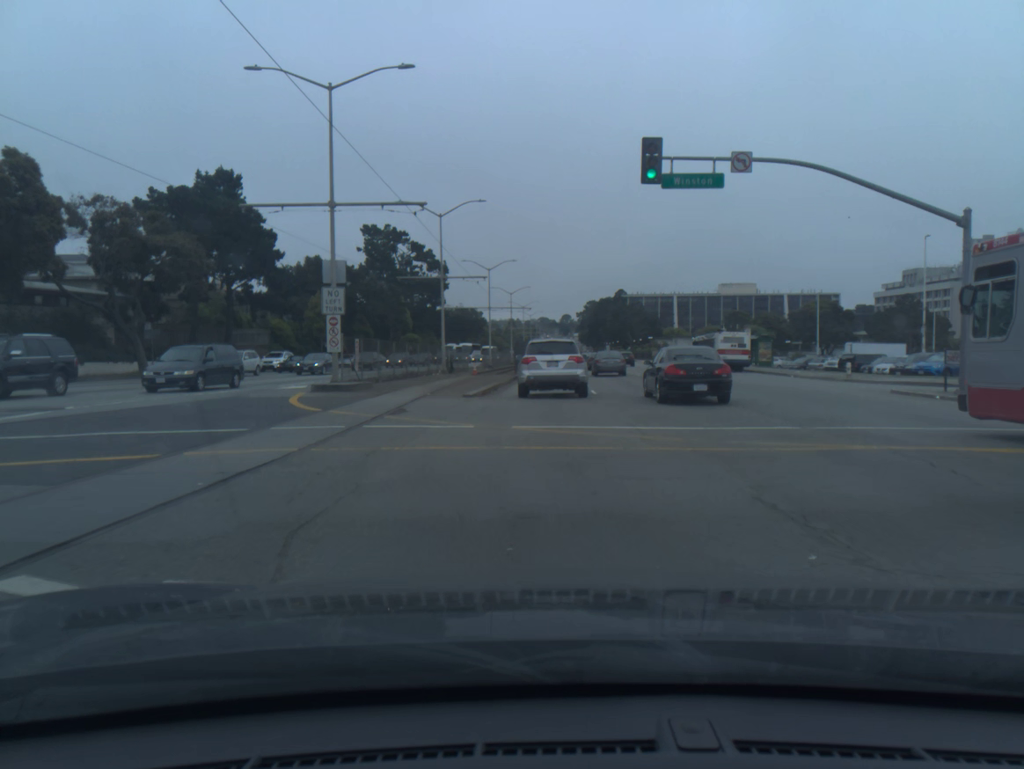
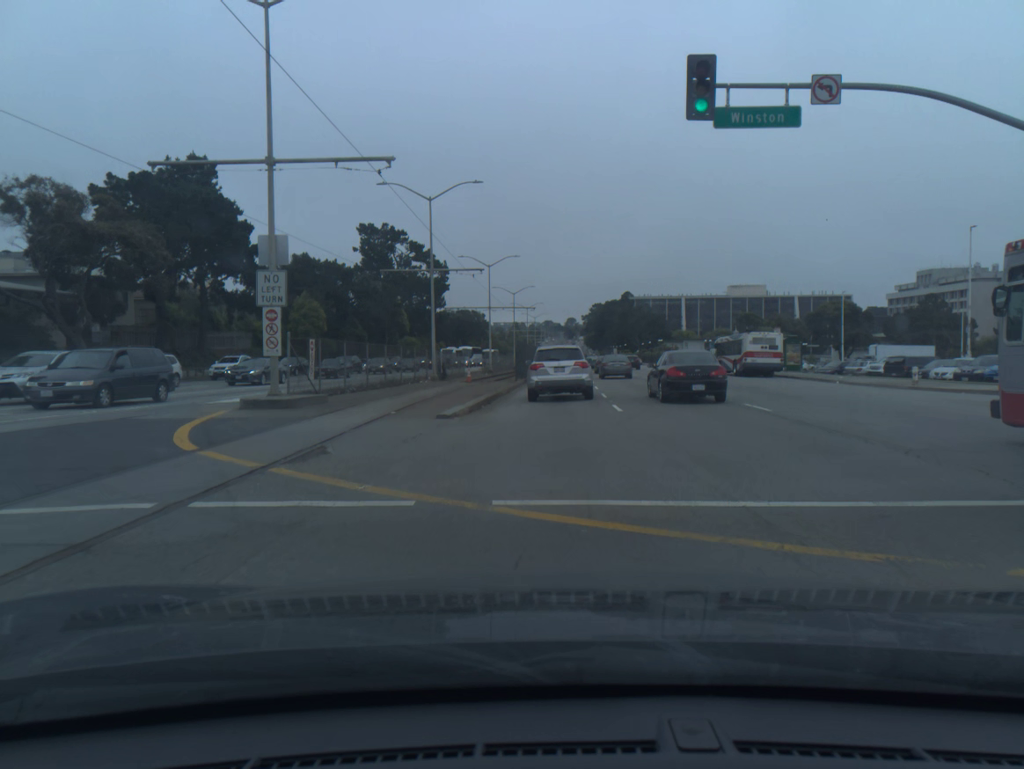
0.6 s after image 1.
(0.0, +6.4) m; 0°
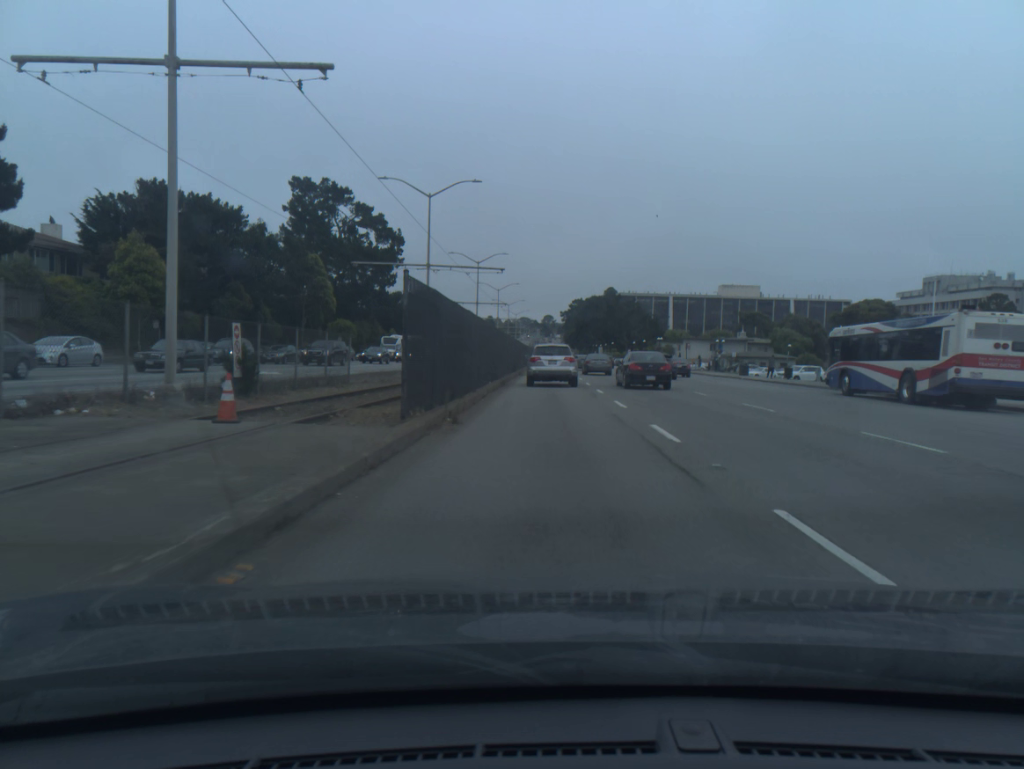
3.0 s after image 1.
(+0.3, +29.0) m; +2°
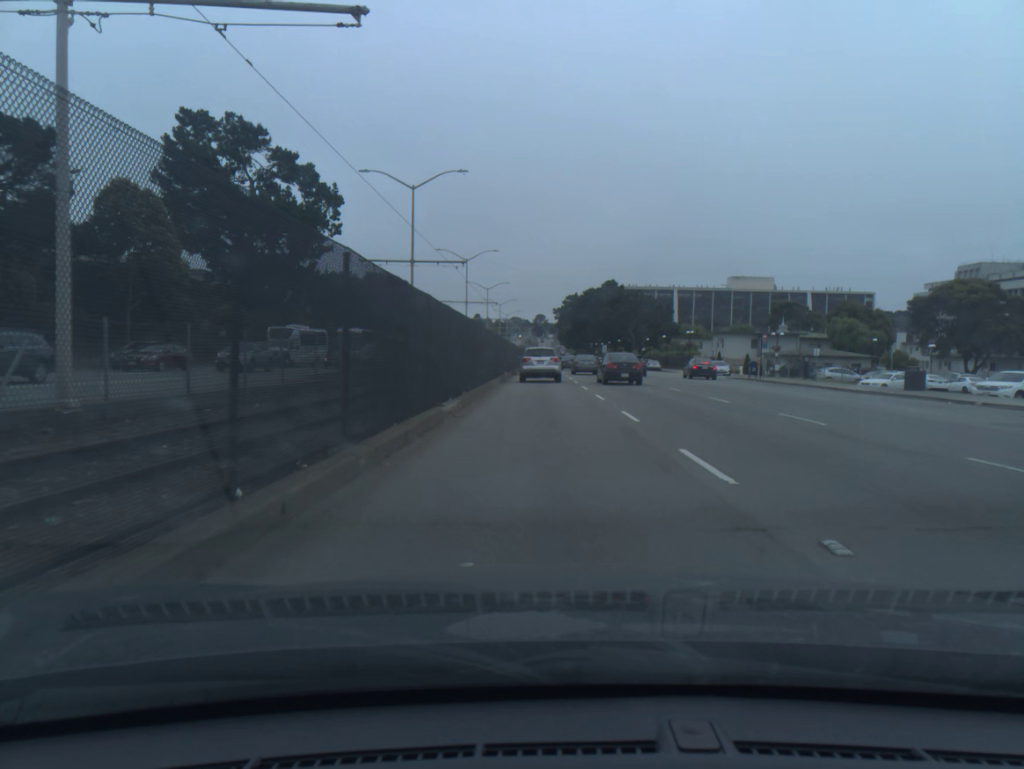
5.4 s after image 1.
(+0.3, +33.4) m; 0°
